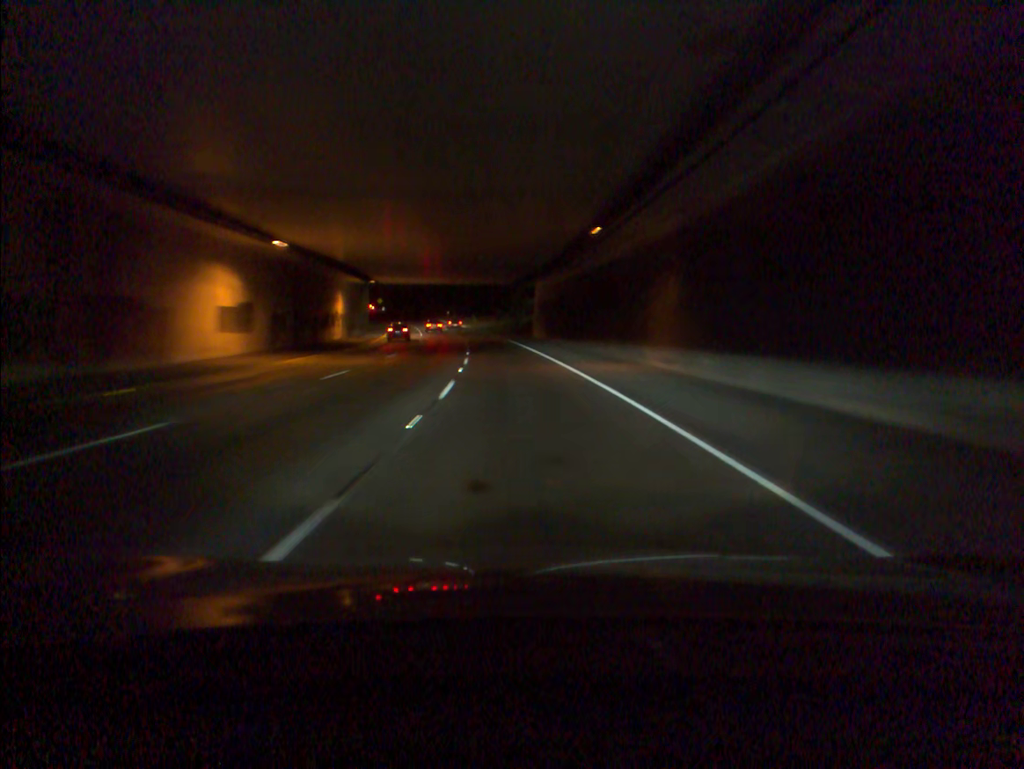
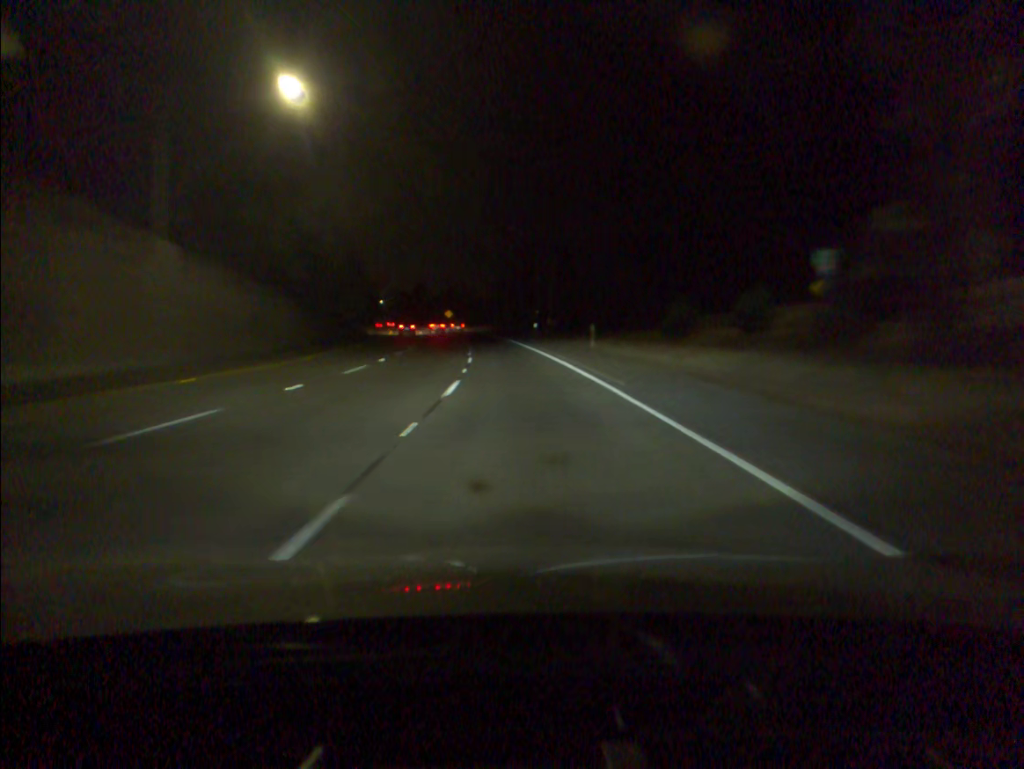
(-6.8, +85.7) m; -9°
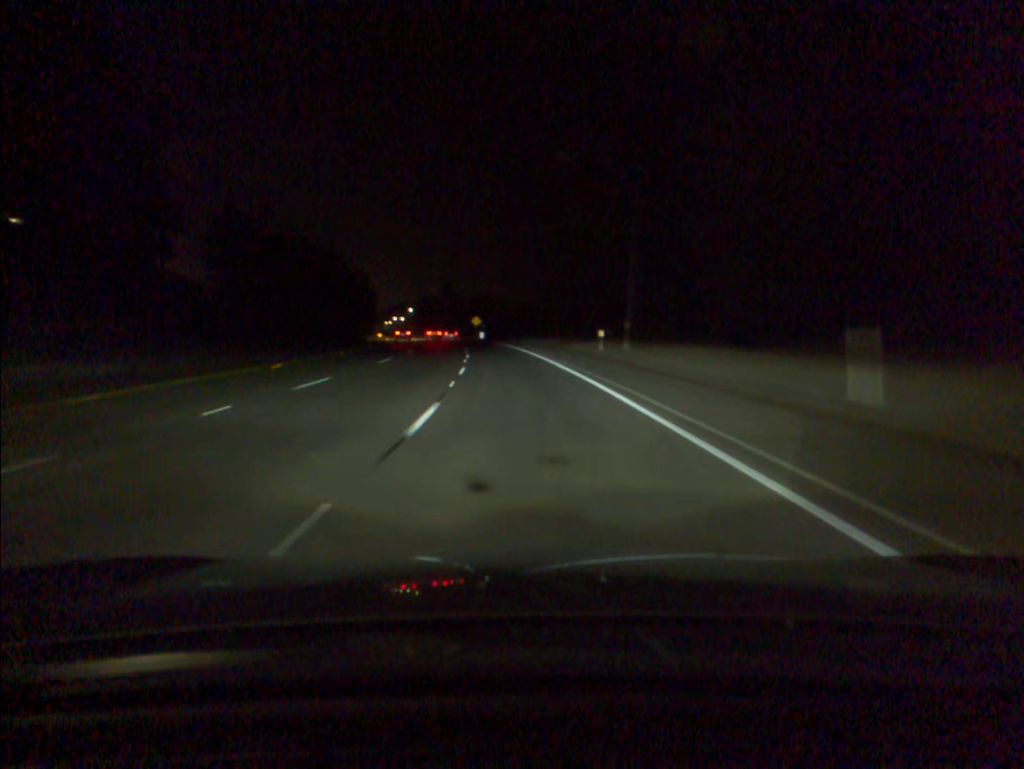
(-1.0, +34.4) m; -3°
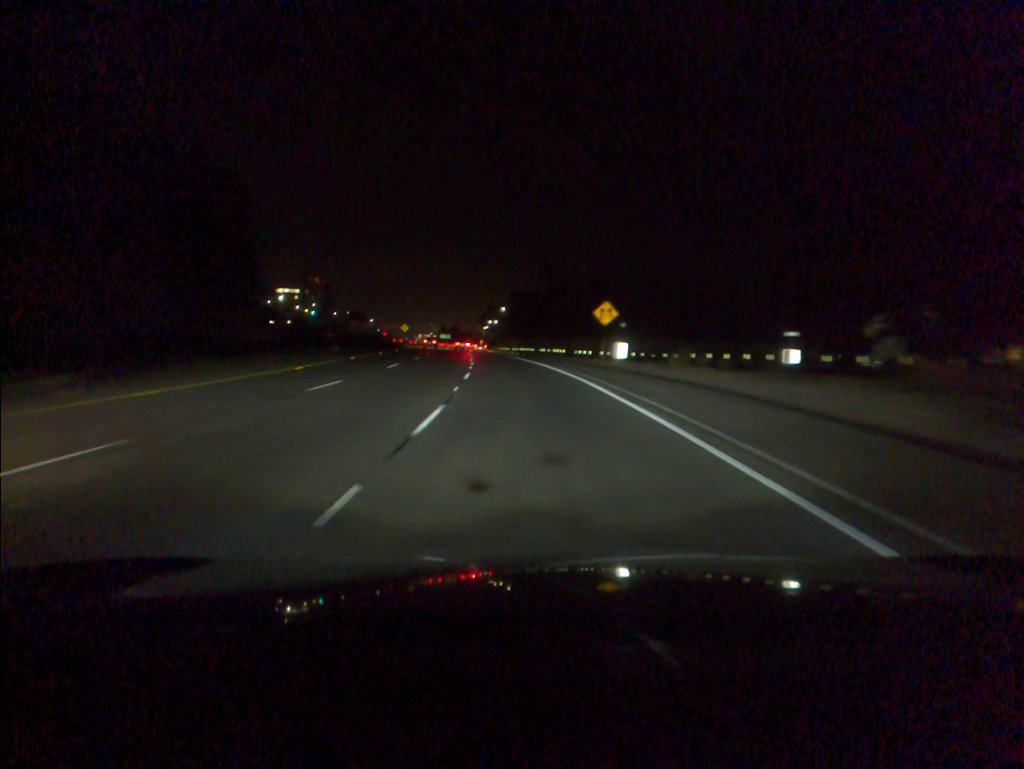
(-5.9, +86.4) m; -7°
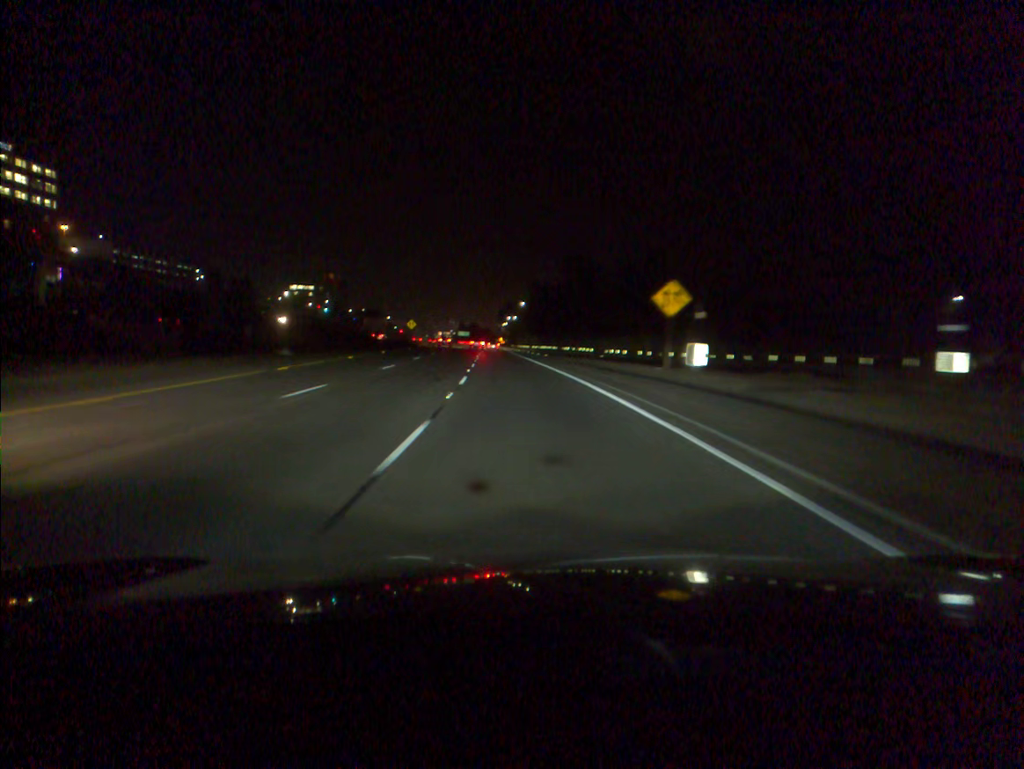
(-0.1, +17.4) m; -1°
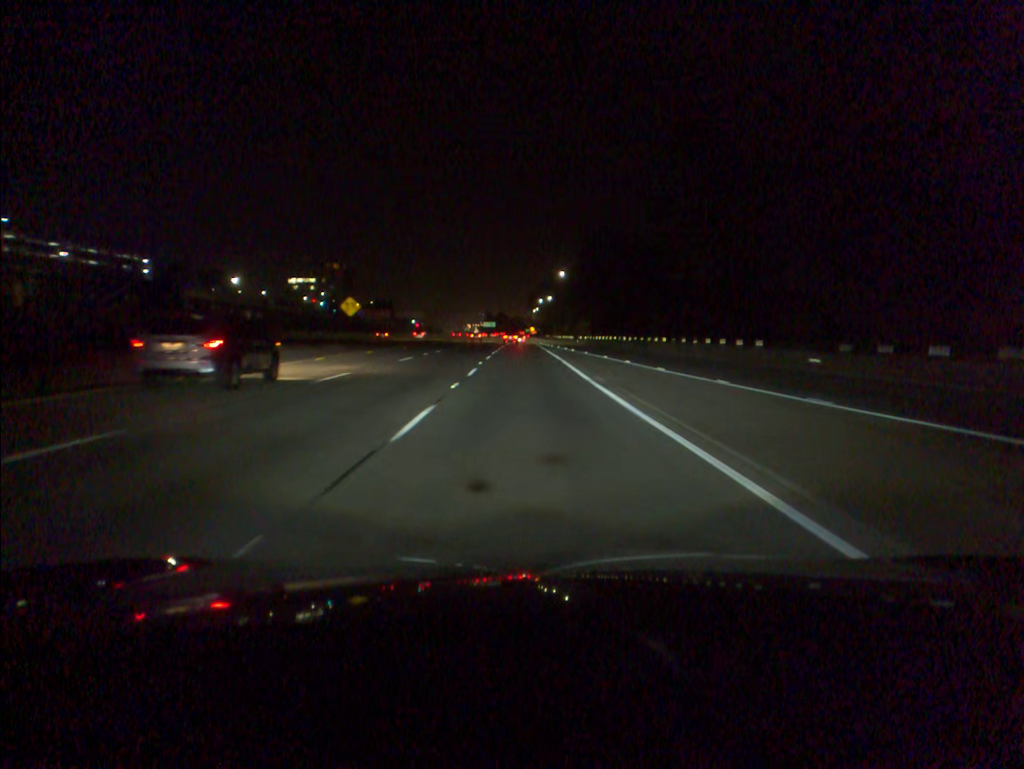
(-1.0, +68.5) m; -1°
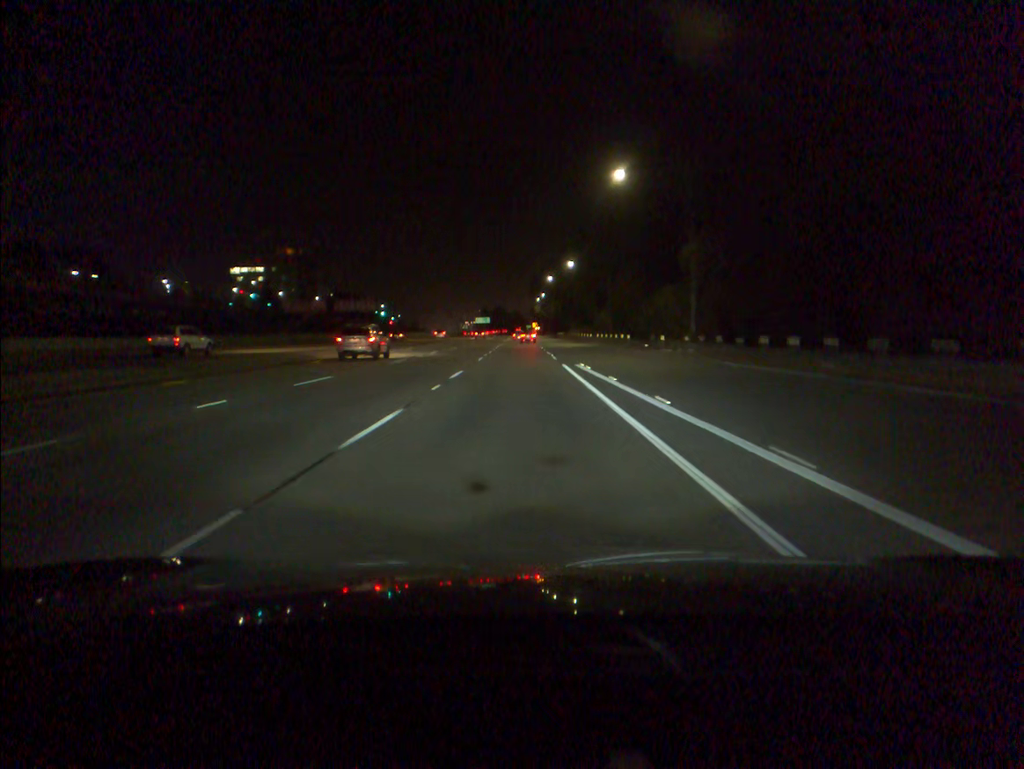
(-0.1, +85.2) m; 0°
